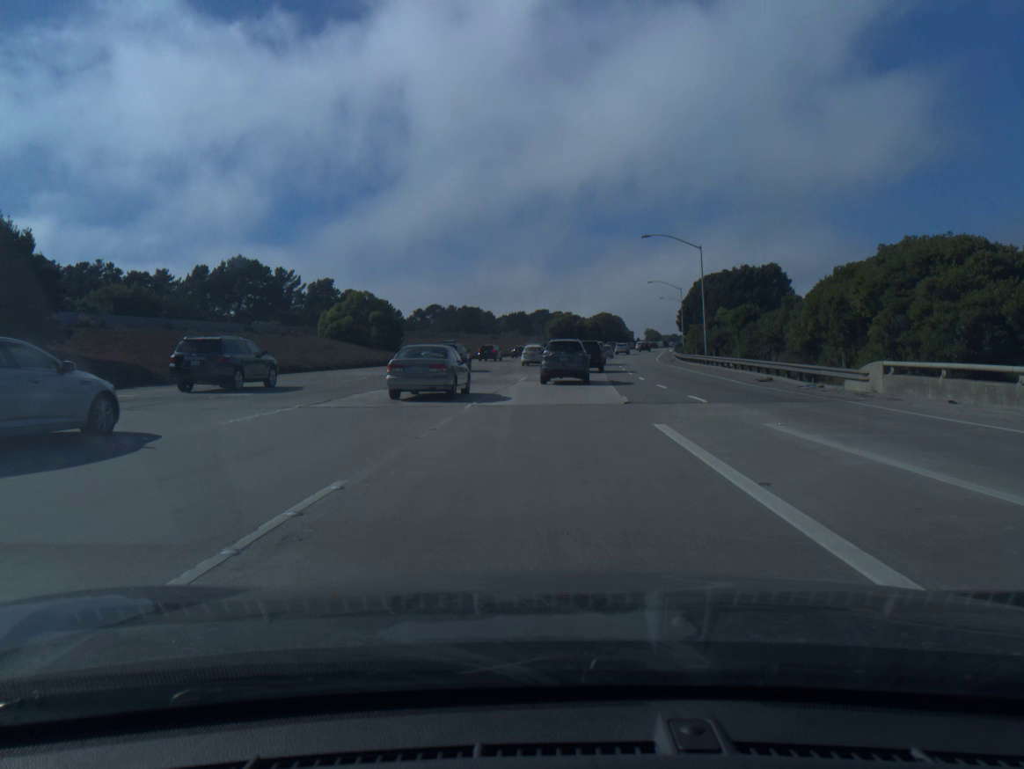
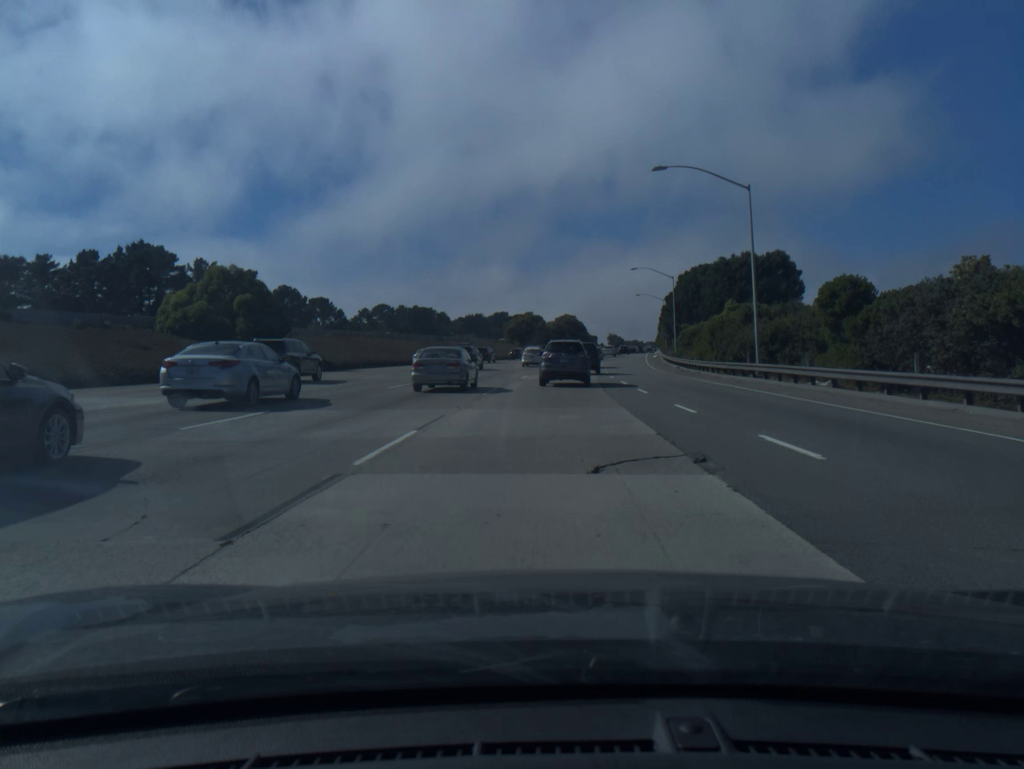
(+0.6, +24.6) m; +3°
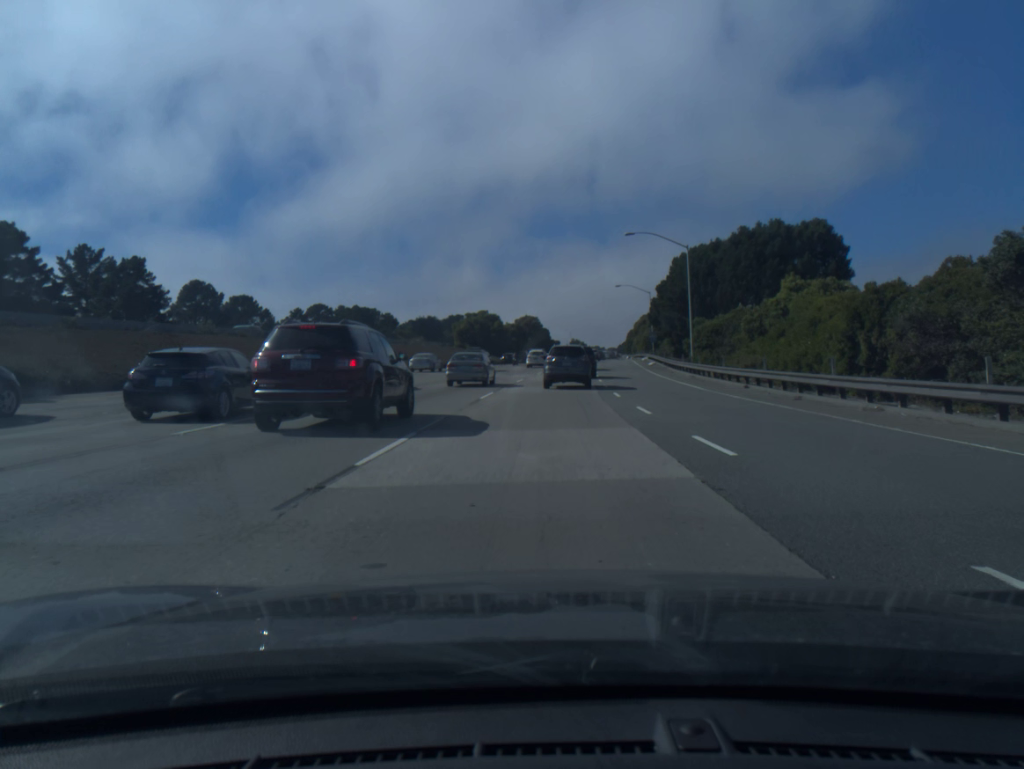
(+0.5, +28.5) m; +3°
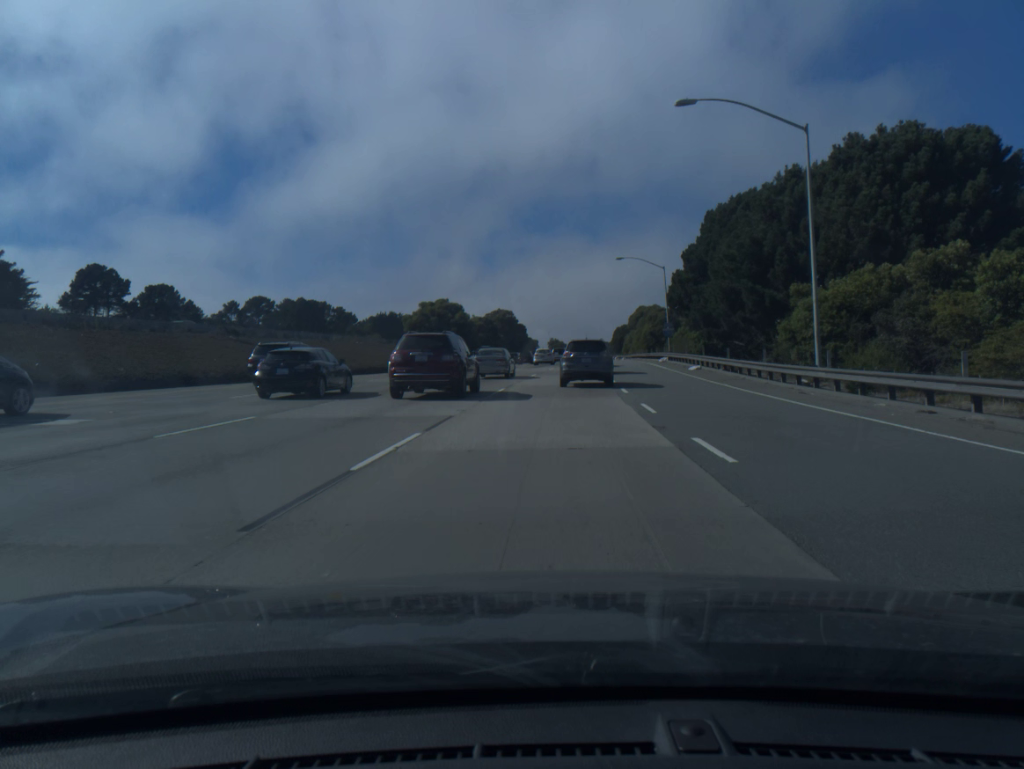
(+0.4, +29.6) m; +2°
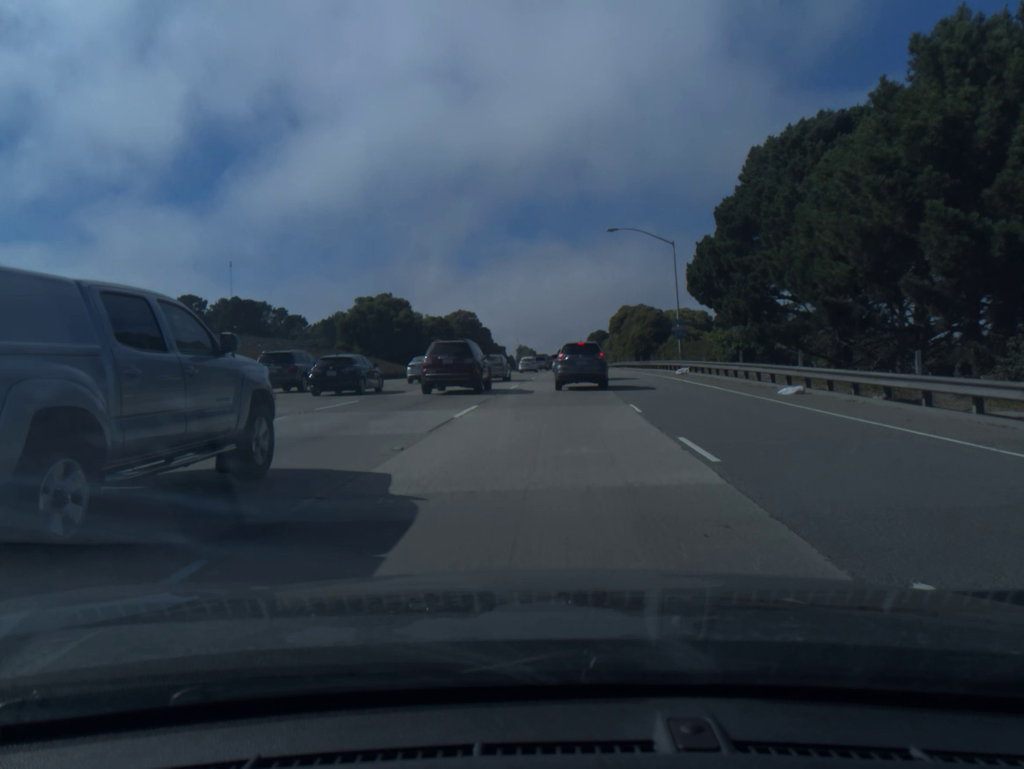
(+0.4, +21.8) m; +2°
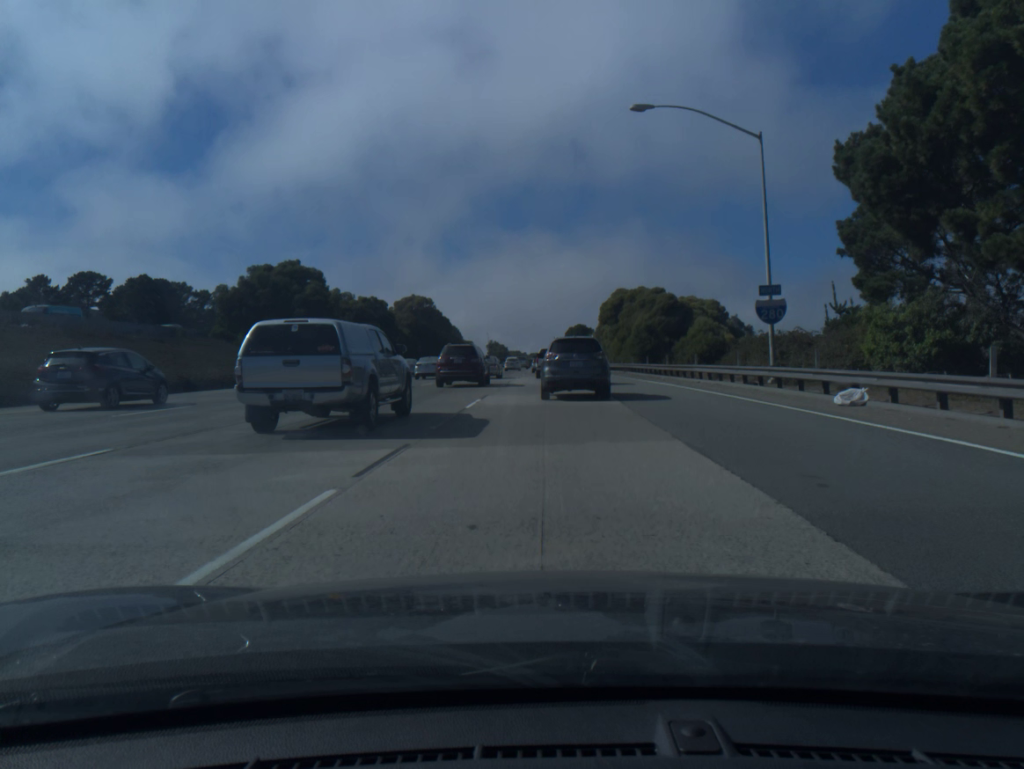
(+0.5, +26.7) m; +2°
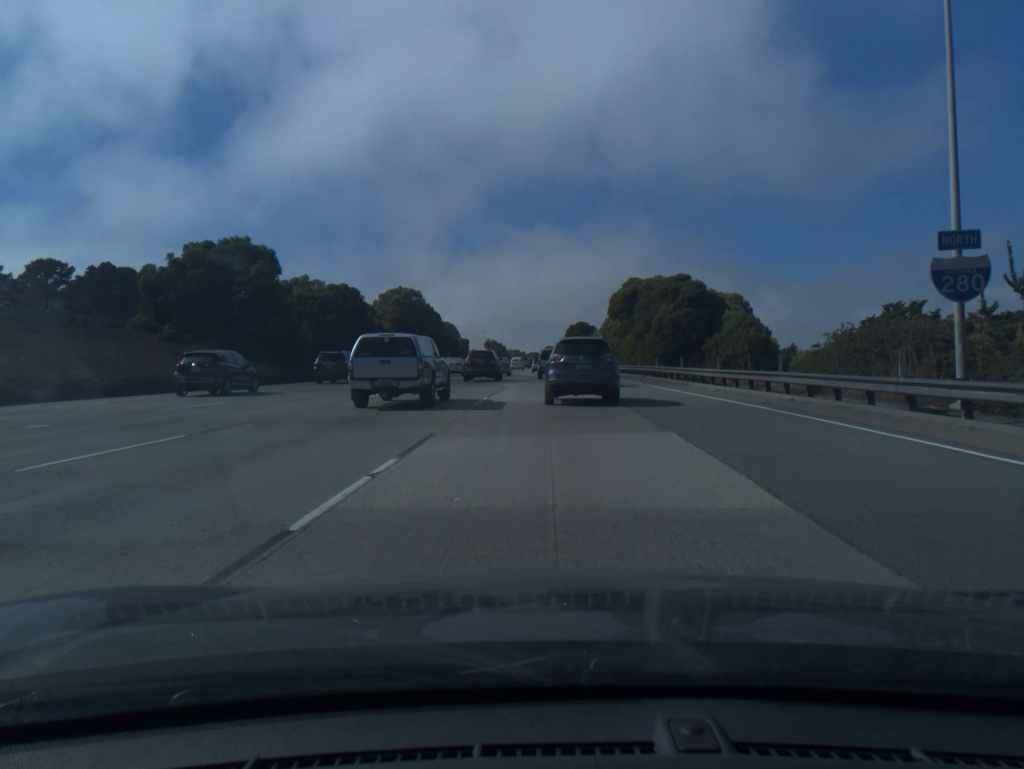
(0.0, +12.6) m; 0°
